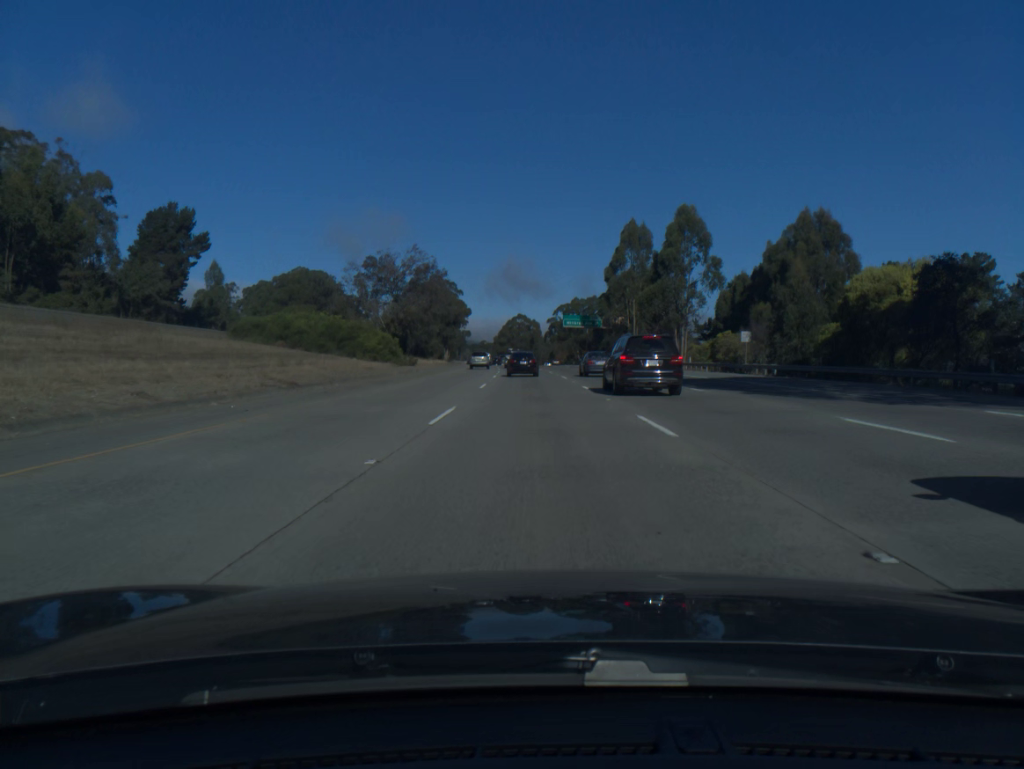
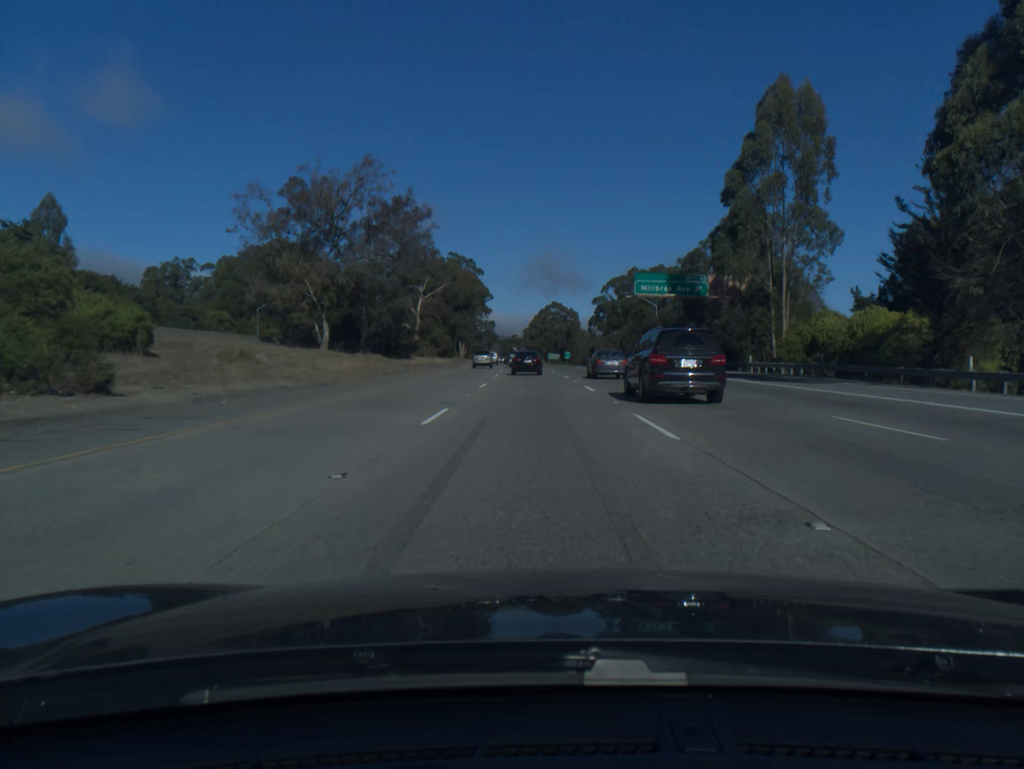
(-1.2, +58.8) m; -3°
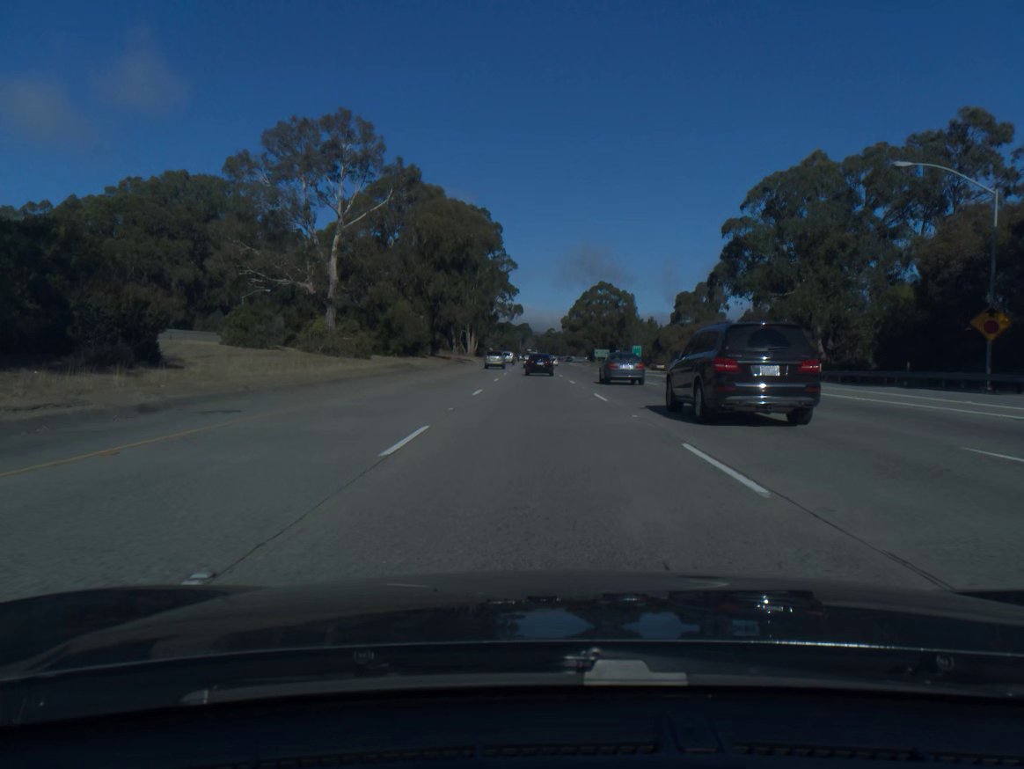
(-1.9, +77.3) m; -3°
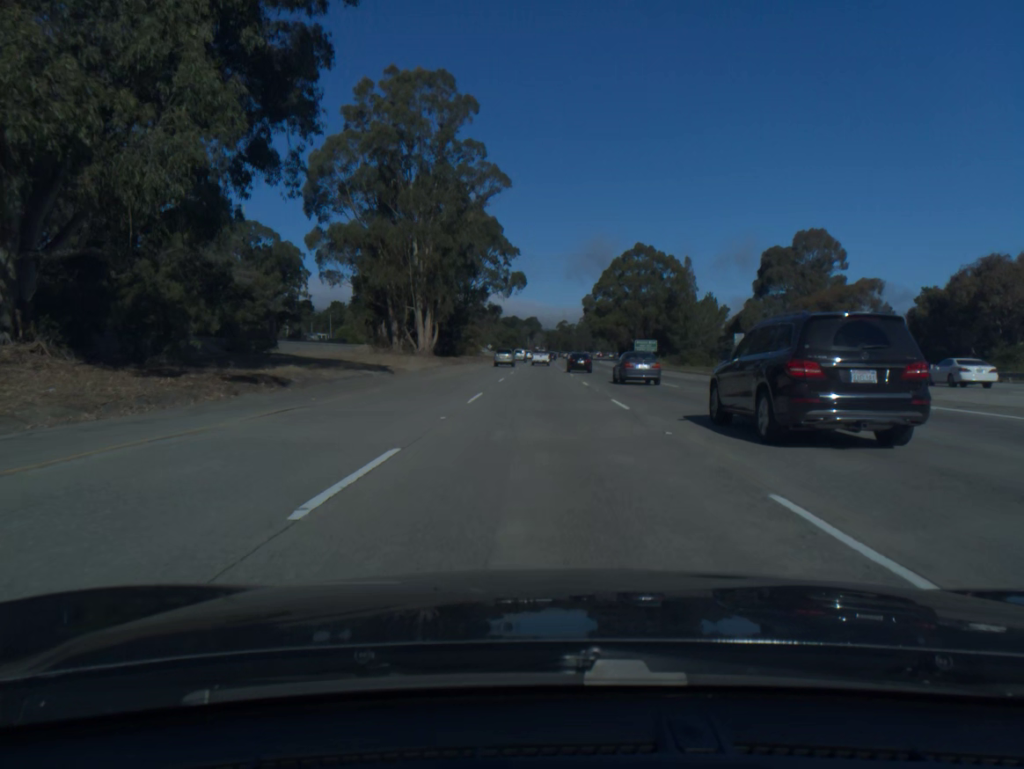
(-1.0, +76.7) m; -1°
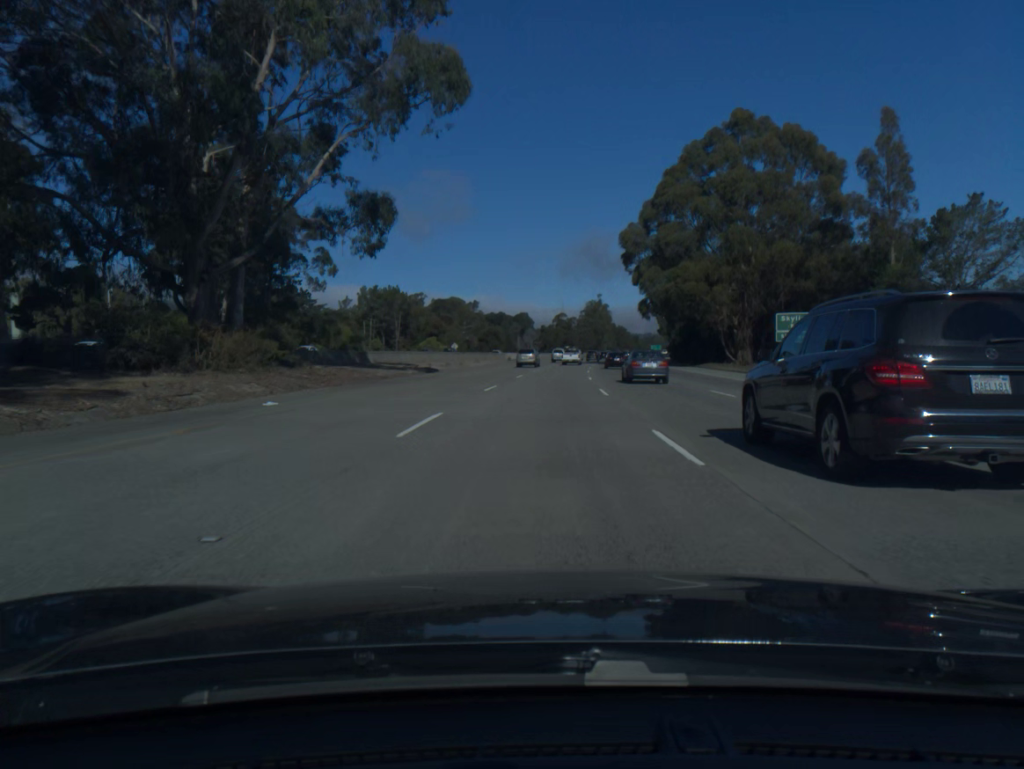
(+0.3, +96.7) m; 0°
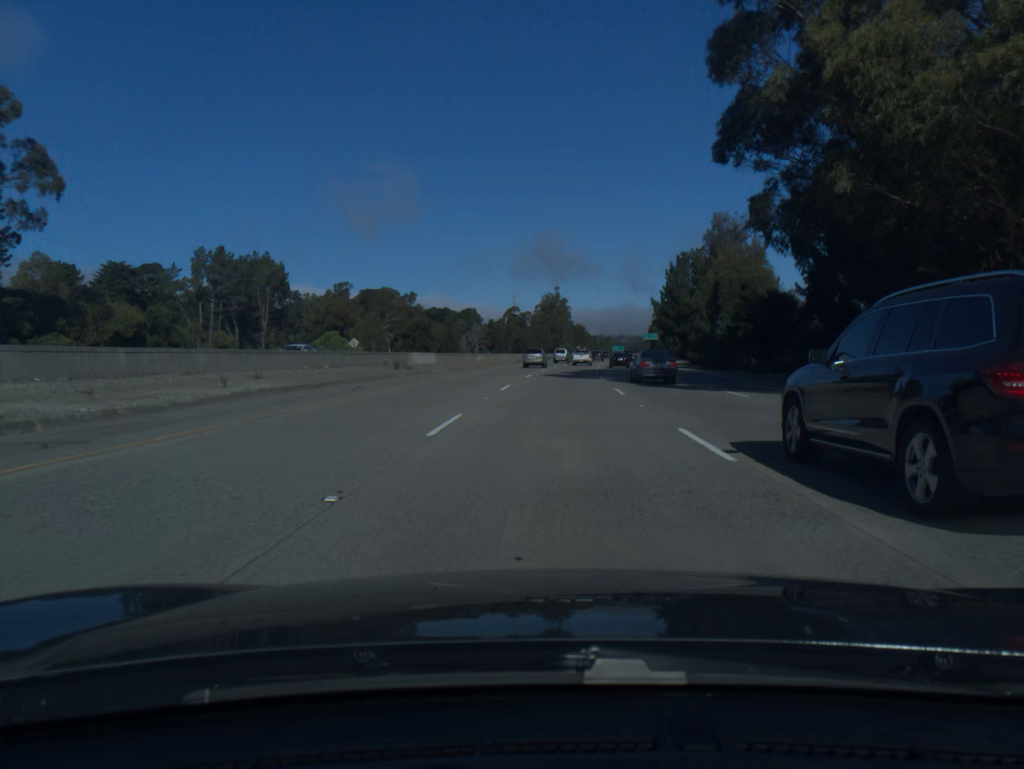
(+1.4, +58.6) m; +3°
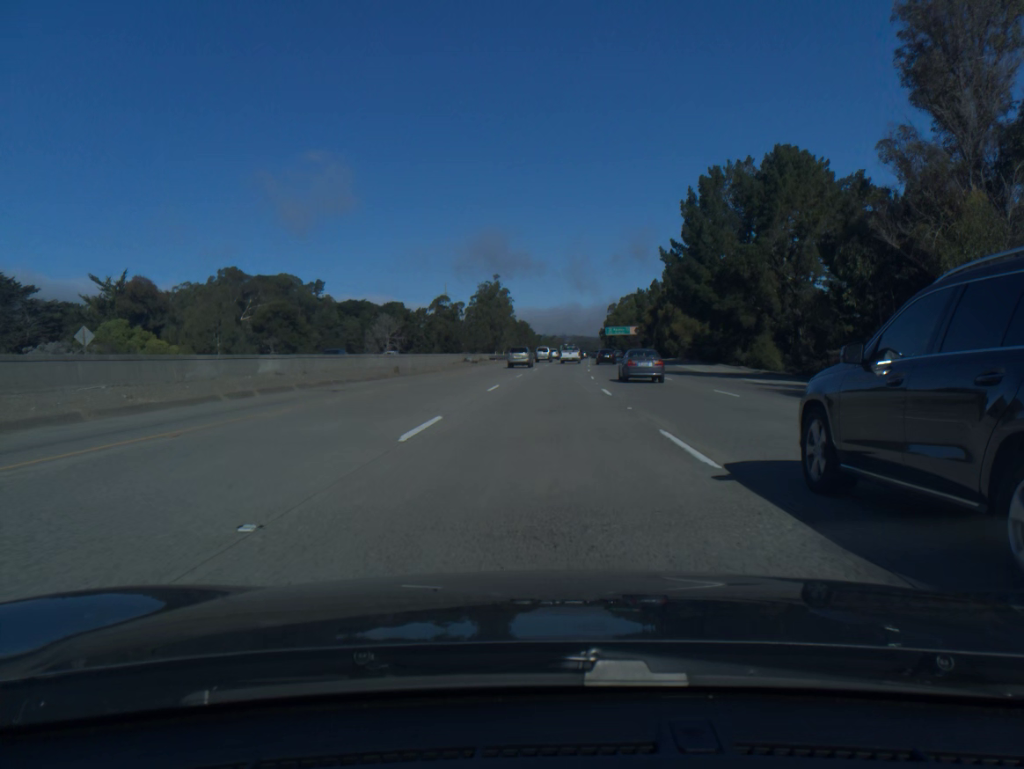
(+2.4, +58.7) m; +4°
